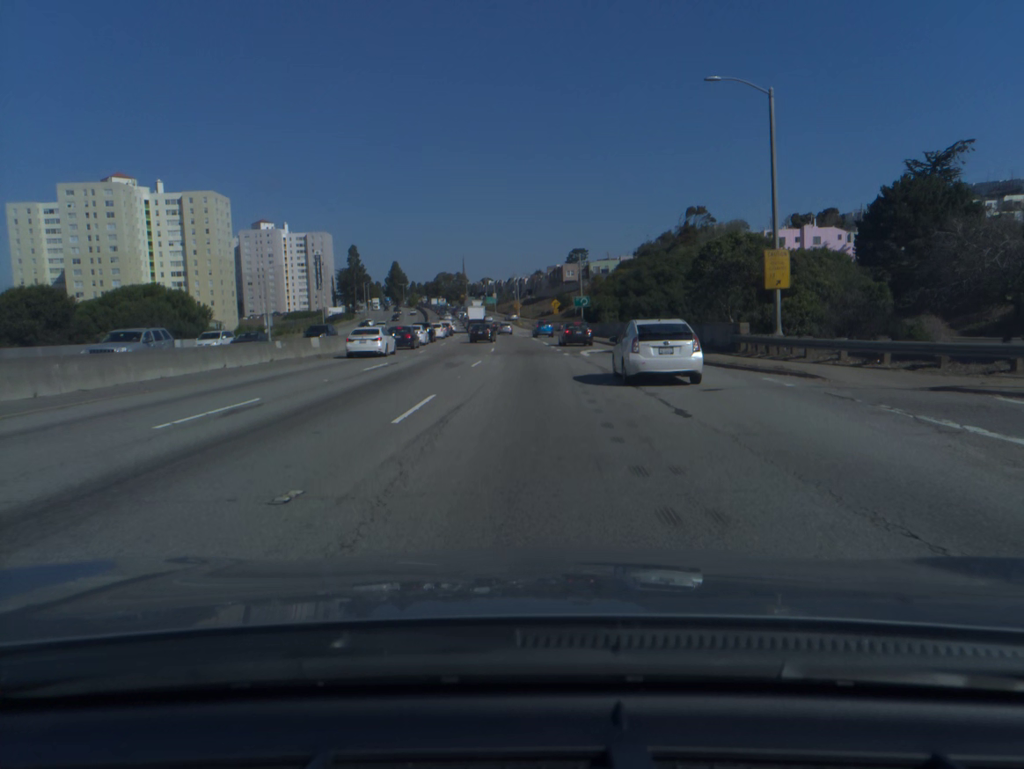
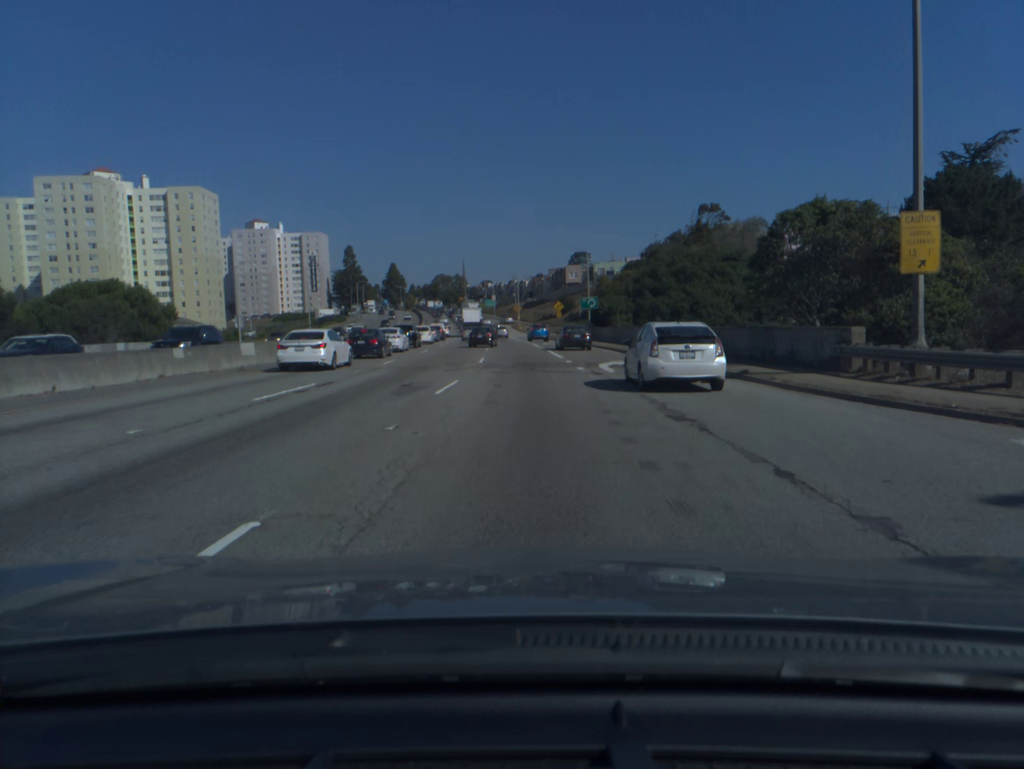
(0.0, +10.3) m; 0°
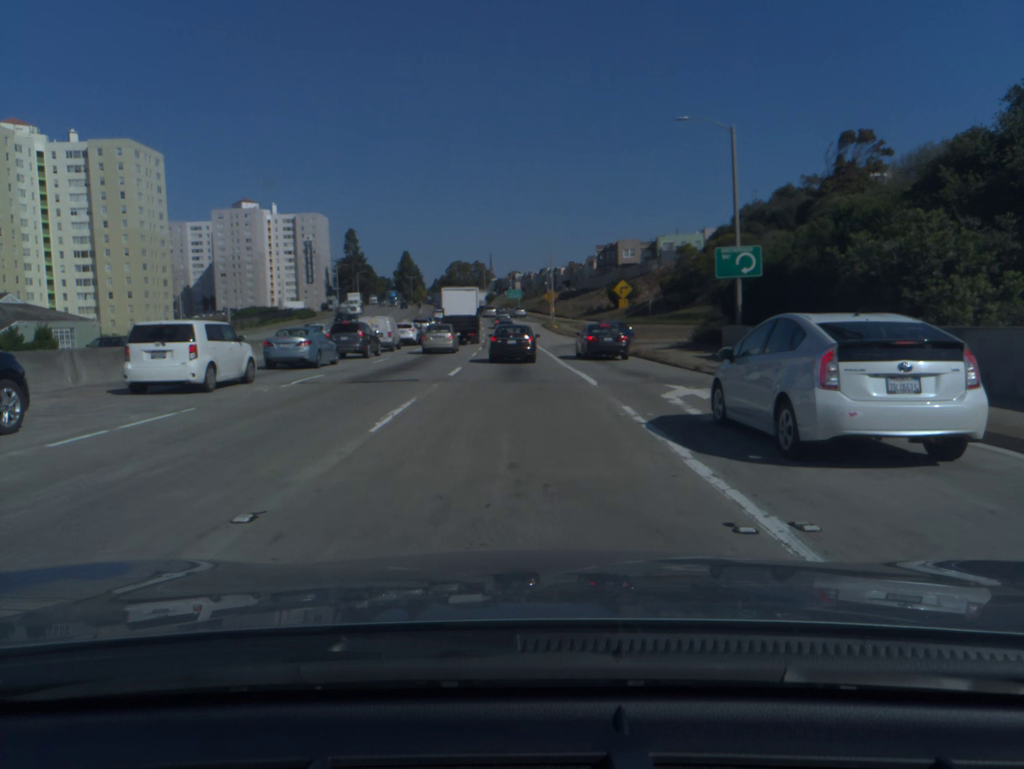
(-0.8, +51.3) m; -2°
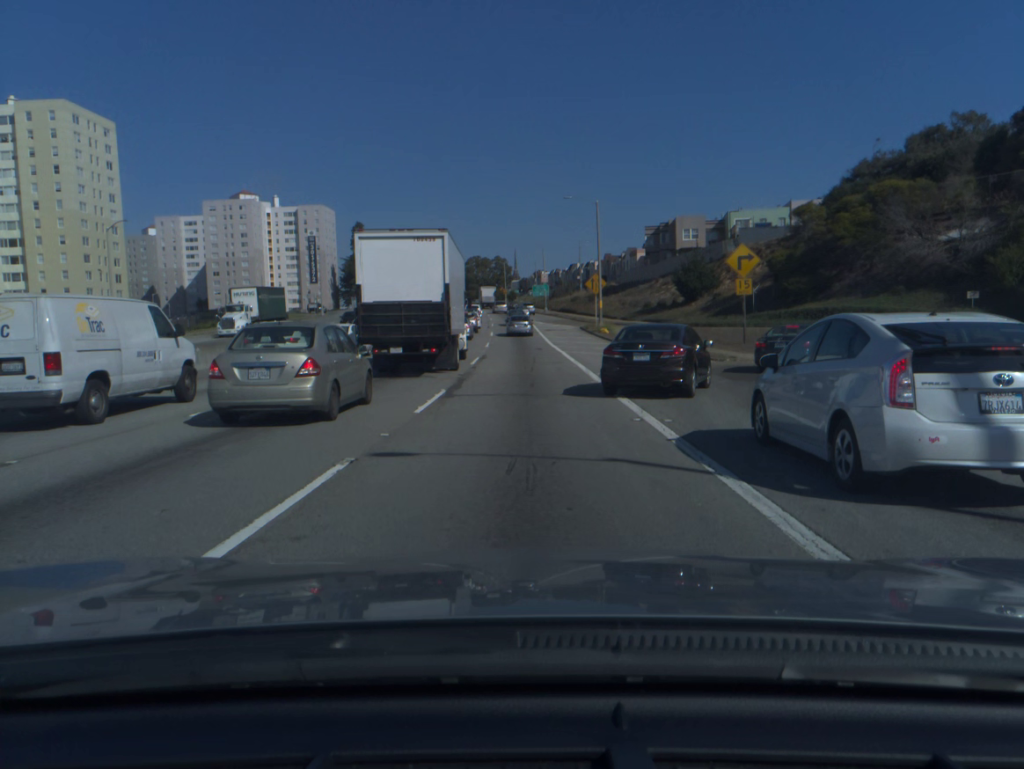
(-0.6, +33.3) m; -2°
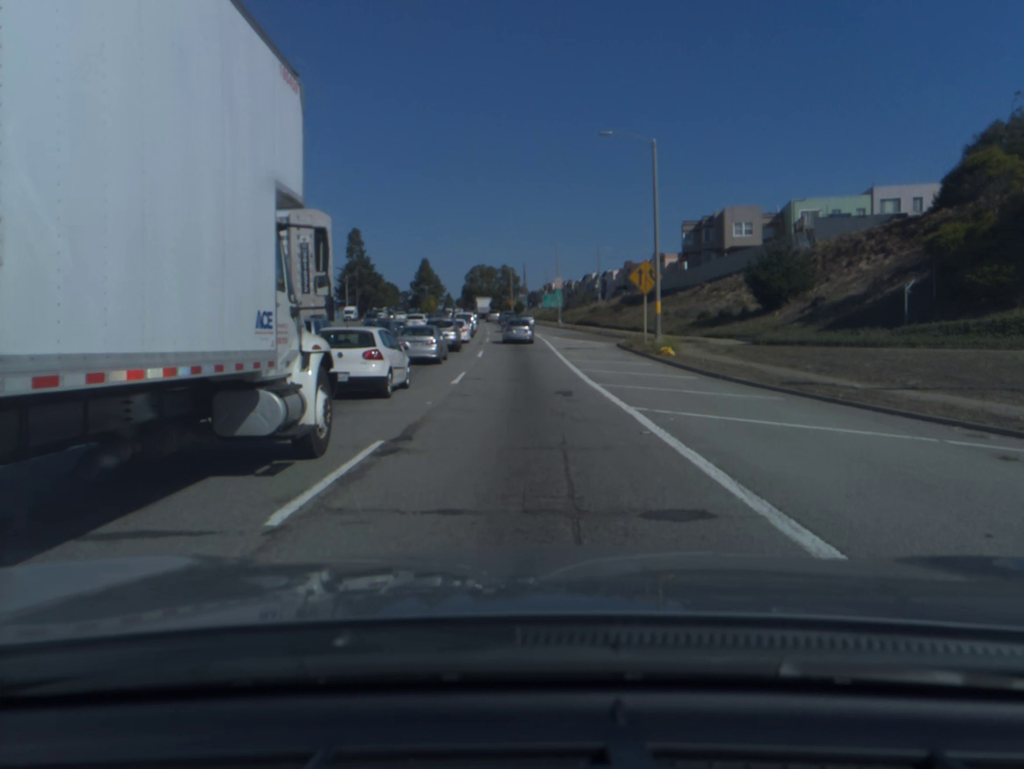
(-0.2, +22.1) m; -1°
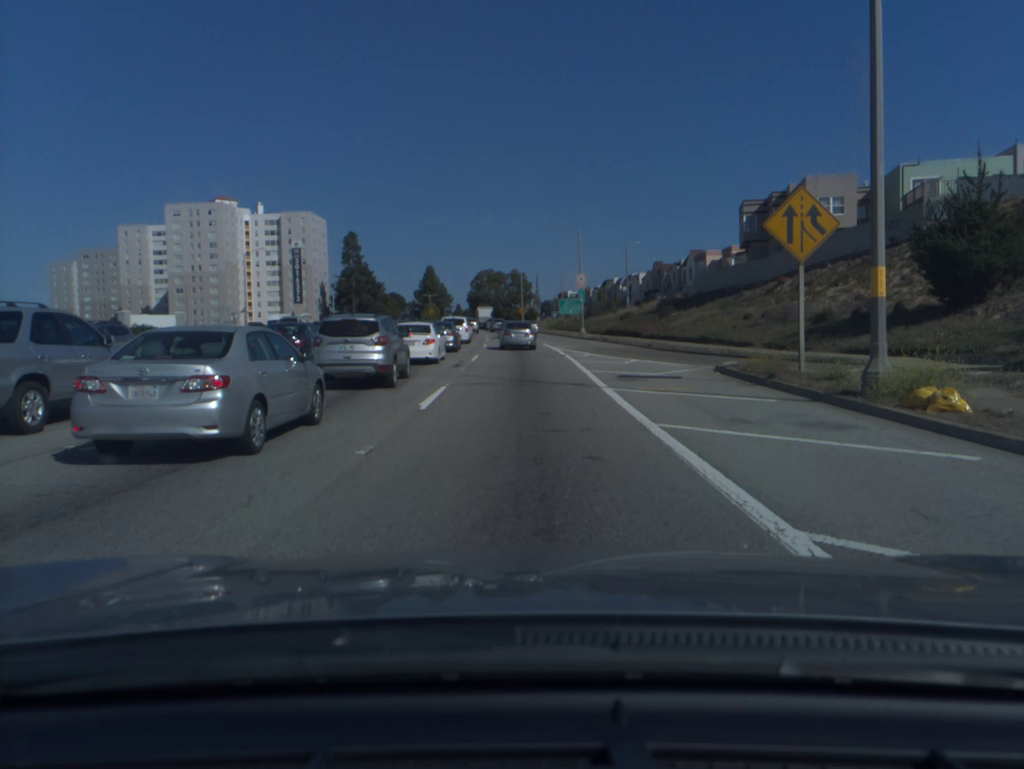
(-0.1, +20.8) m; -1°
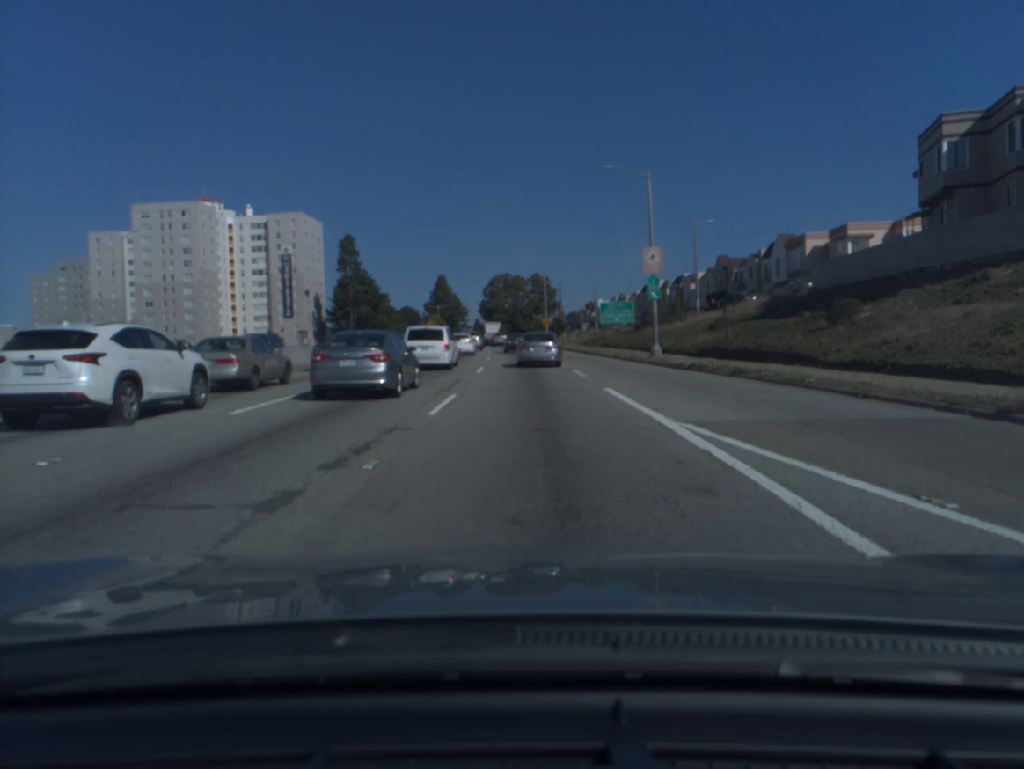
(-0.5, +30.4) m; -2°
